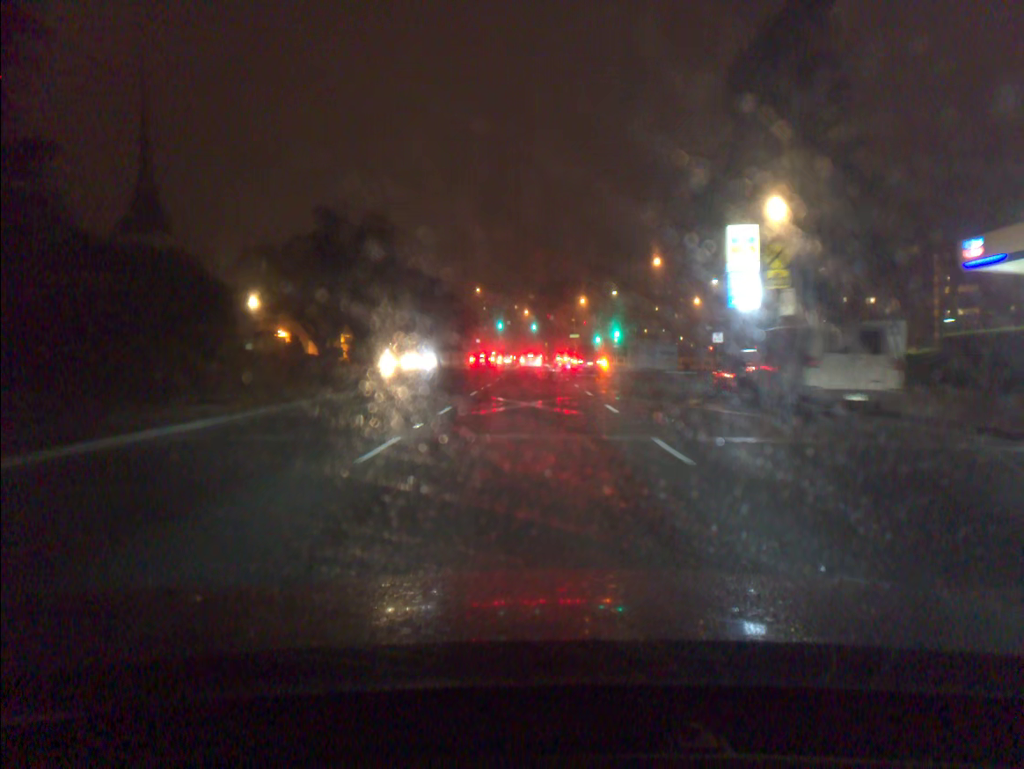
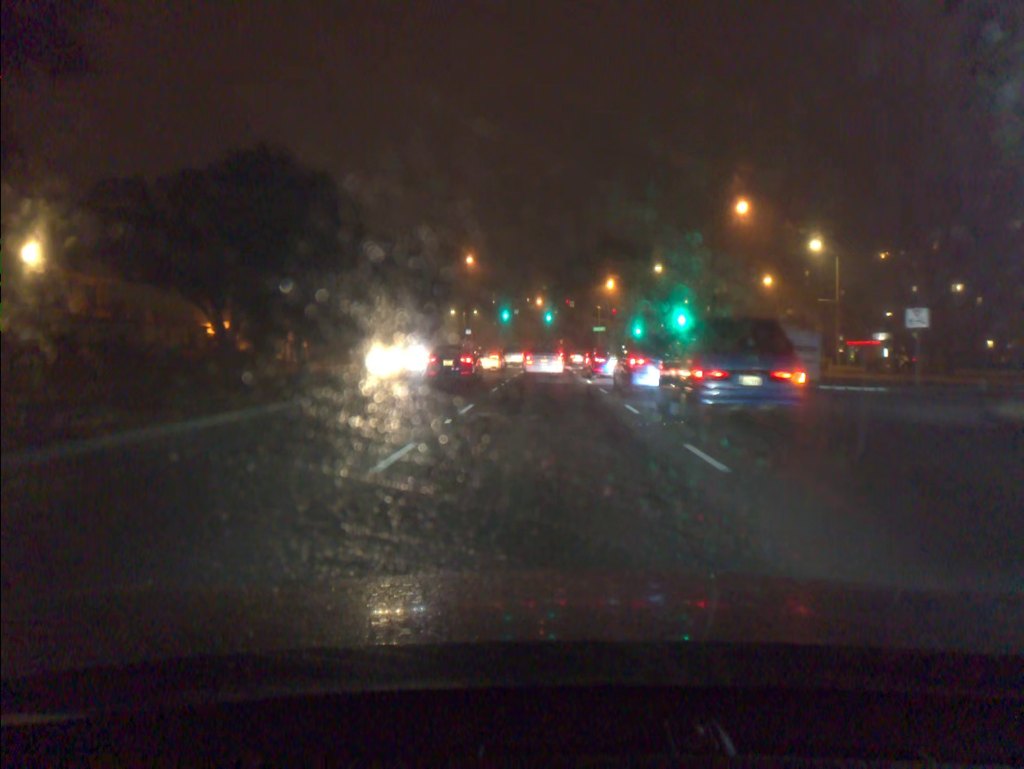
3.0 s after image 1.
(-0.4, +30.8) m; -1°
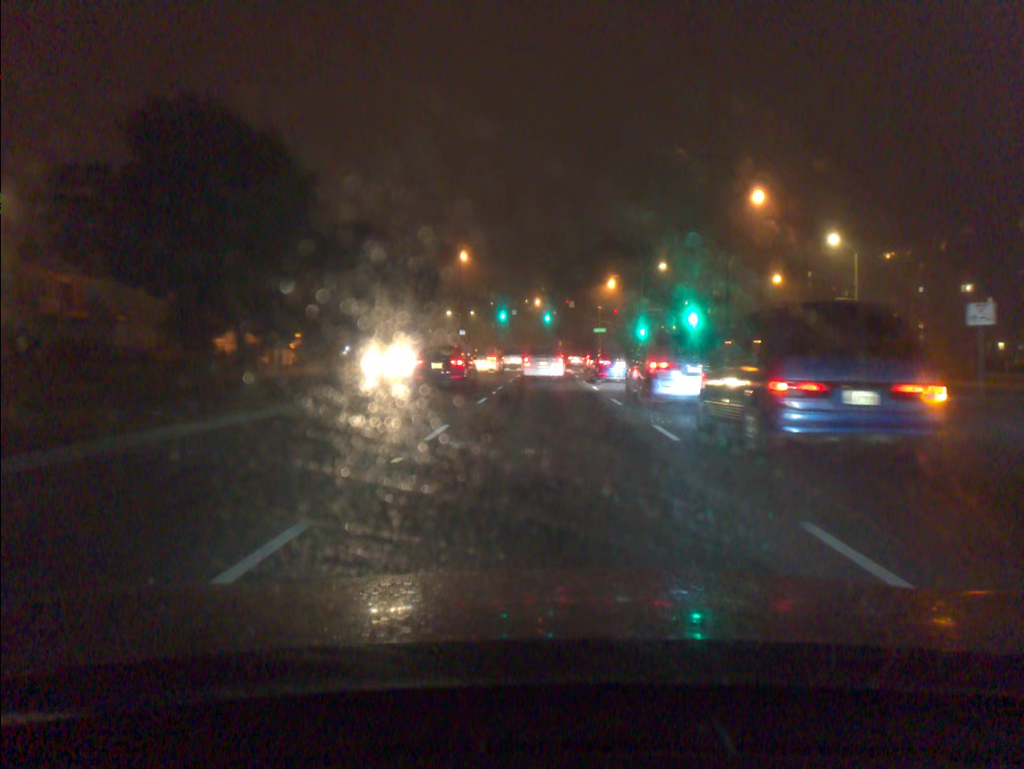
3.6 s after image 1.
(0.0, +4.7) m; 0°
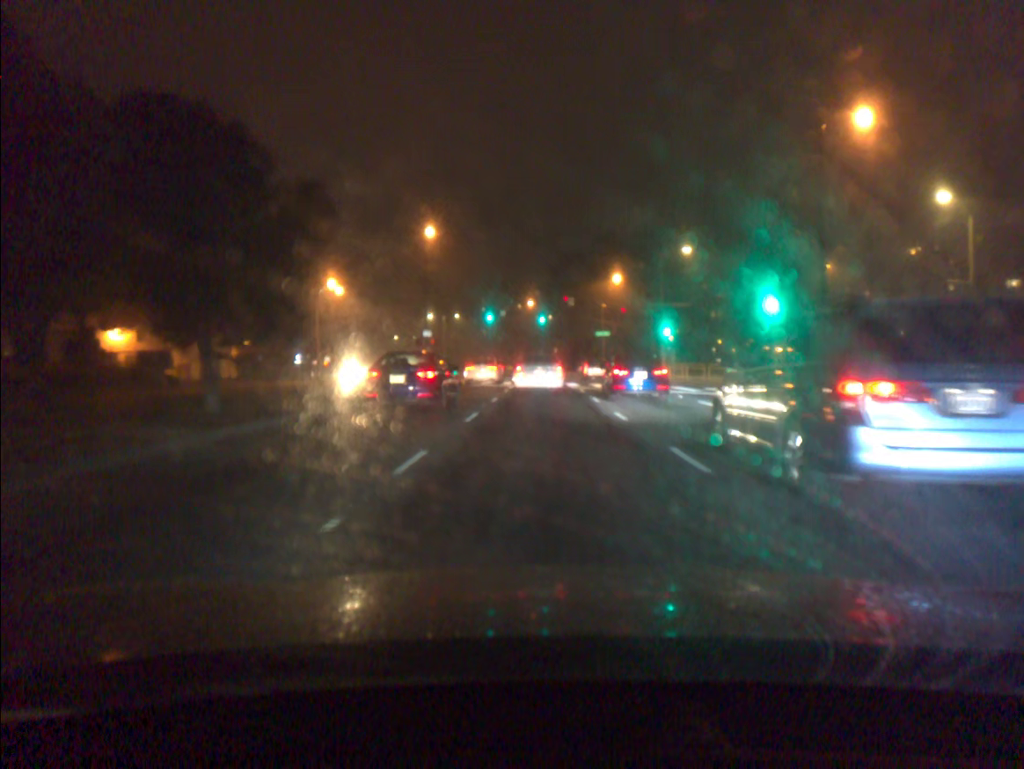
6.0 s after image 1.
(+0.1, +17.8) m; +1°
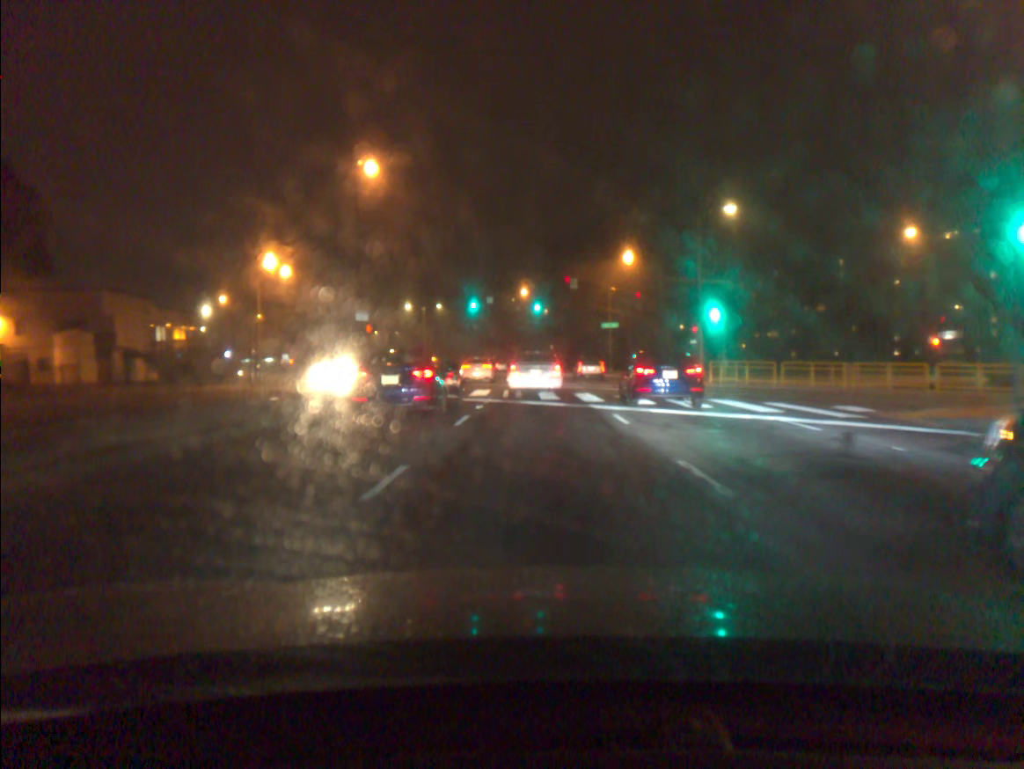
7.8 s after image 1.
(0.0, +16.4) m; 0°
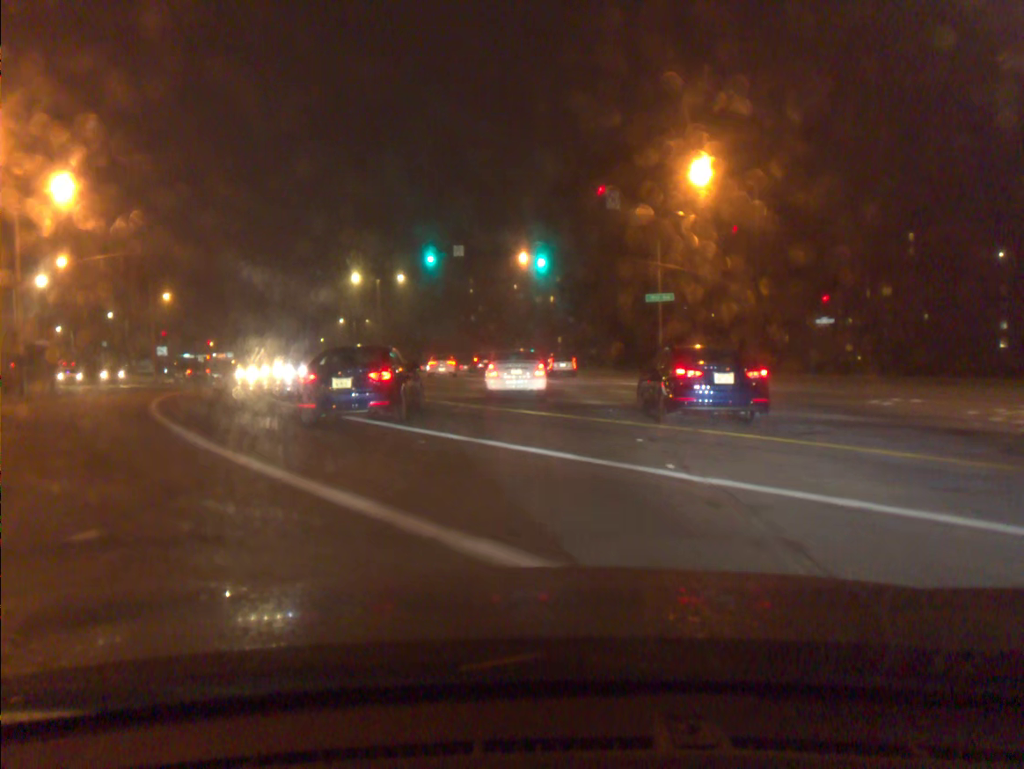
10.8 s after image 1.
(-0.1, +32.8) m; 0°
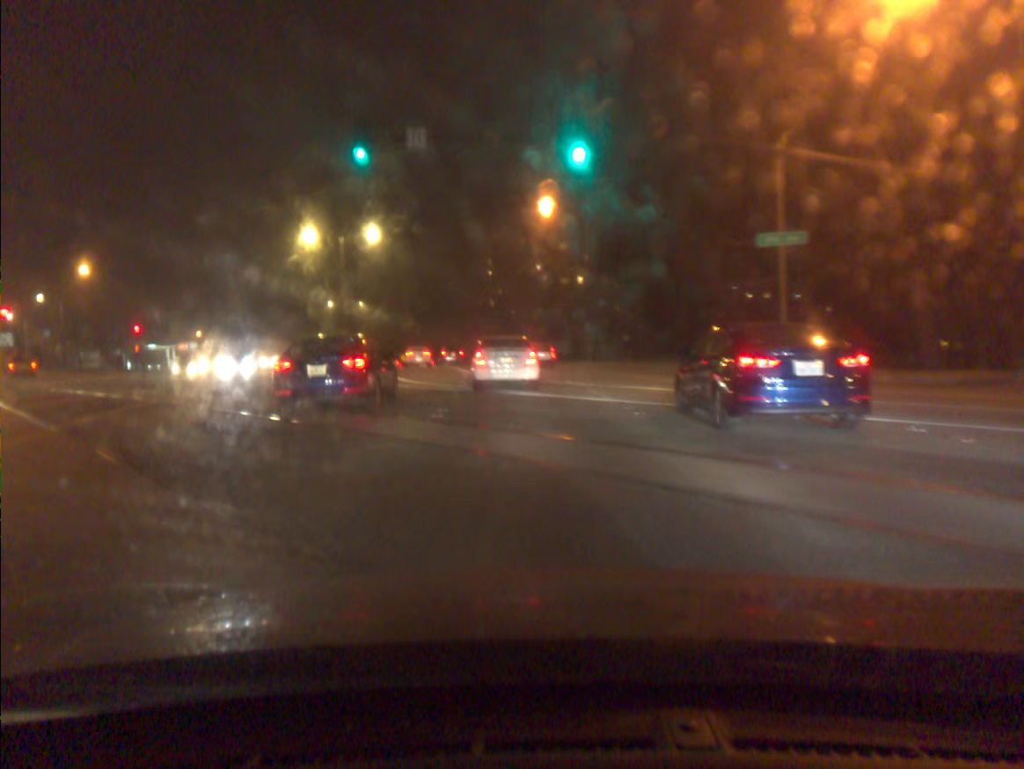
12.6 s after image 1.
(-0.3, +22.0) m; -2°
